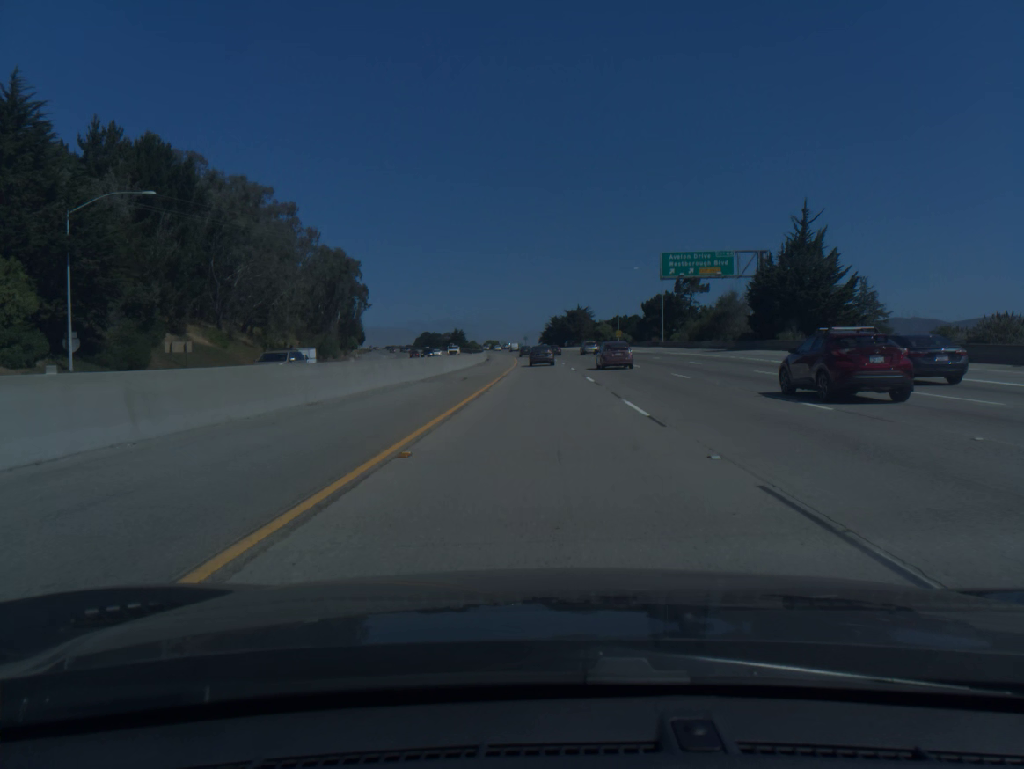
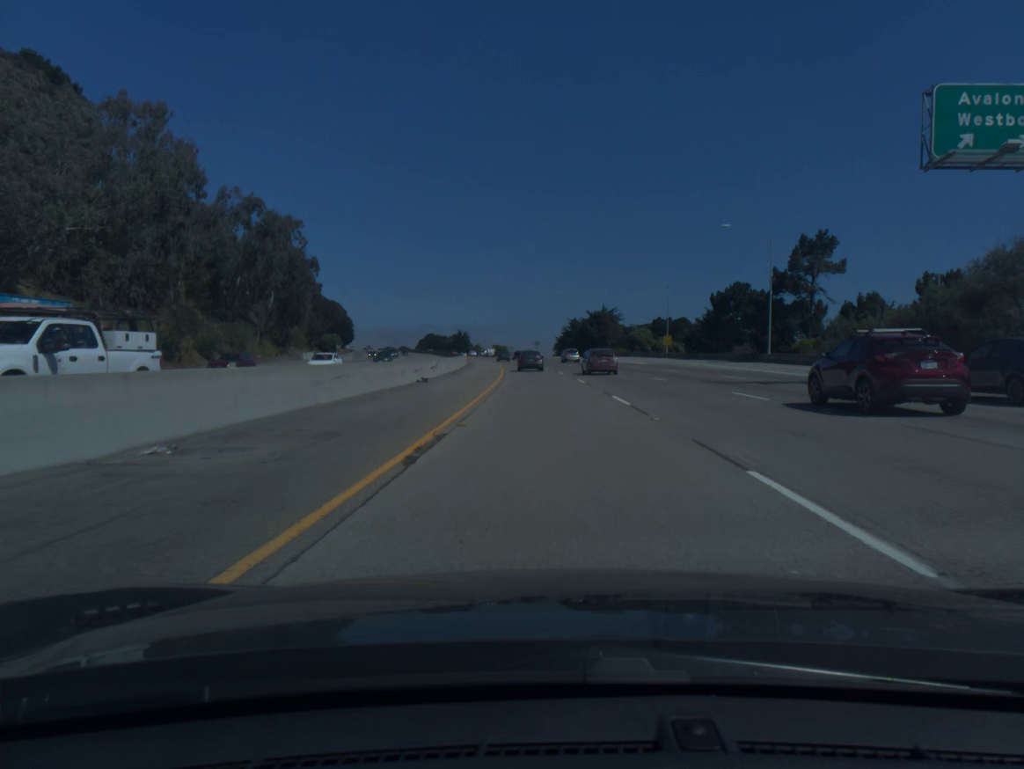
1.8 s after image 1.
(-0.3, +53.9) m; -1°
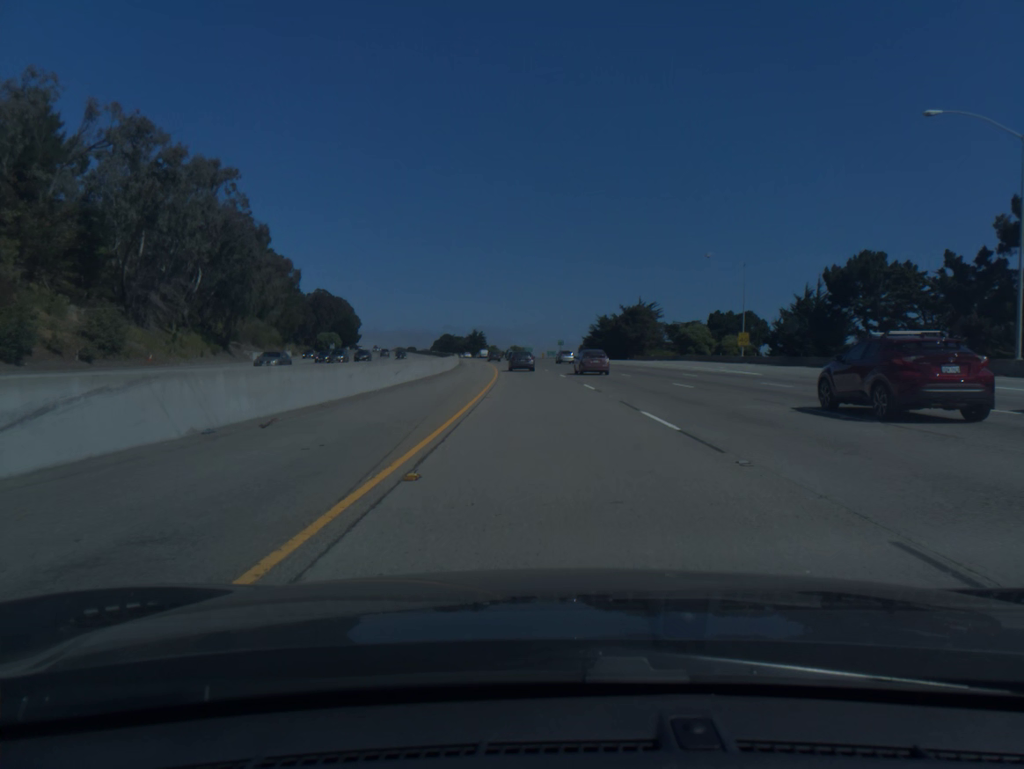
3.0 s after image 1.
(-0.4, +35.3) m; -2°
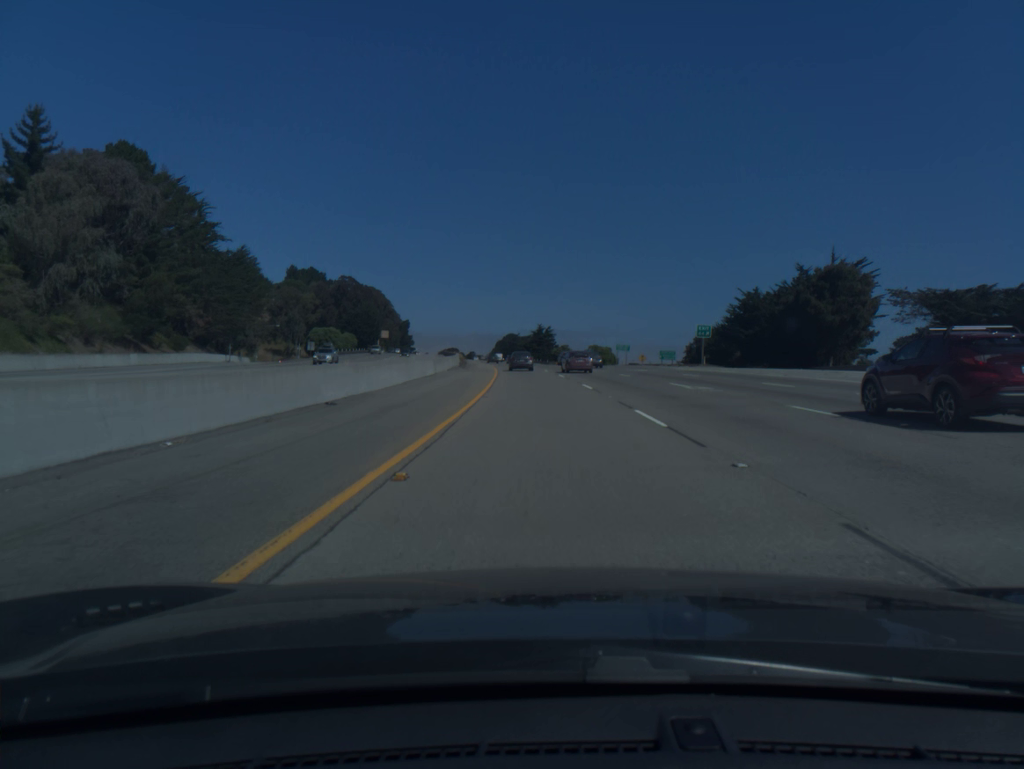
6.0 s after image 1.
(-3.9, +87.0) m; -6°
